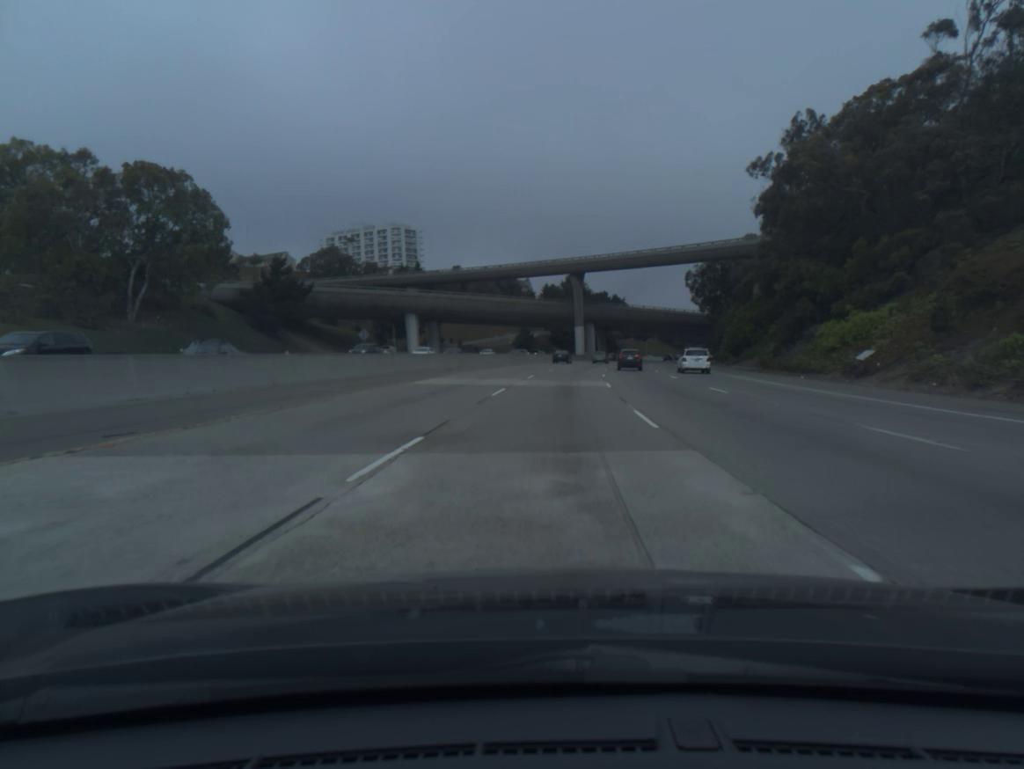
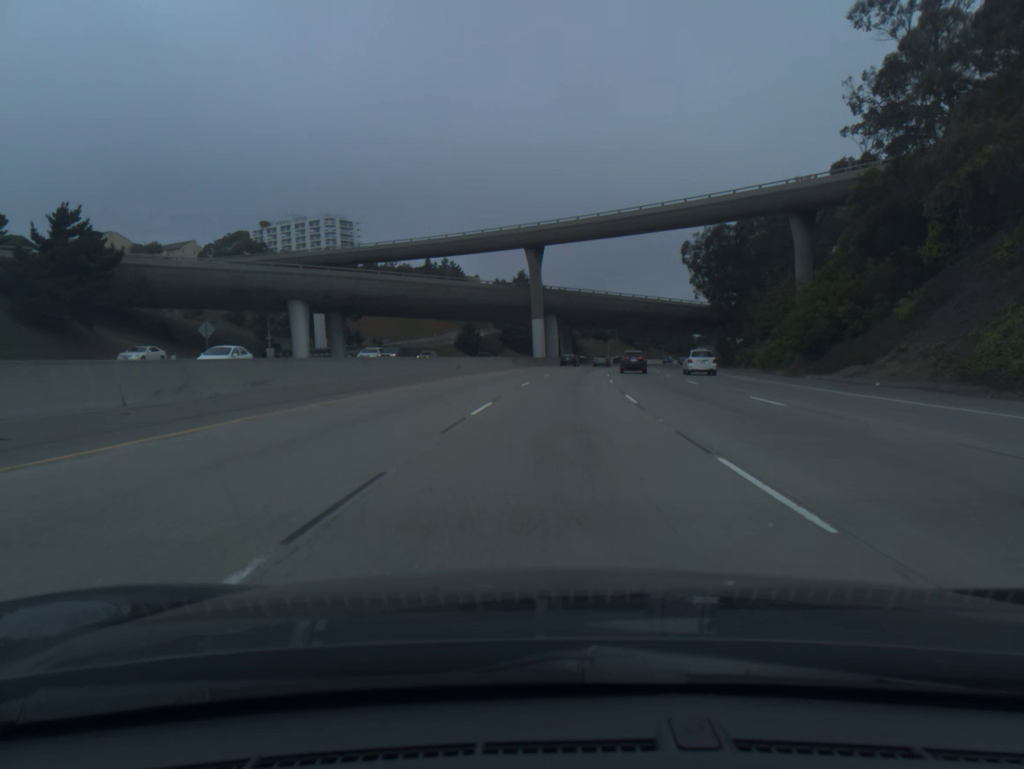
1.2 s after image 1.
(+1.0, +35.8) m; +3°
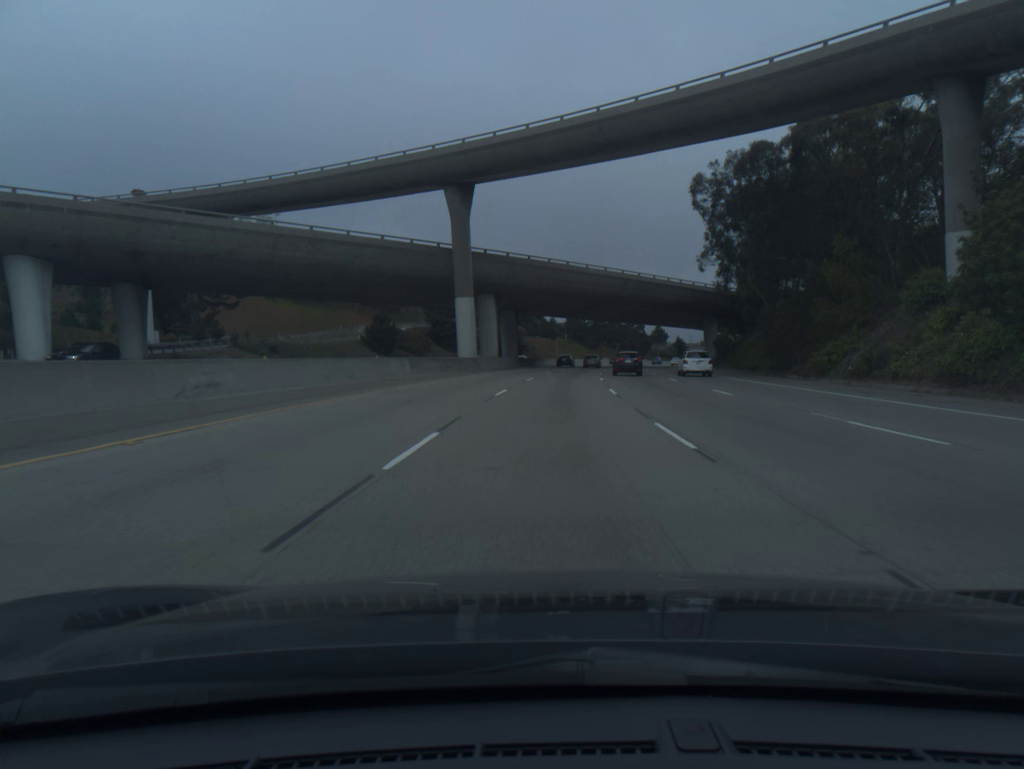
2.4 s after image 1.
(+1.3, +36.2) m; +4°
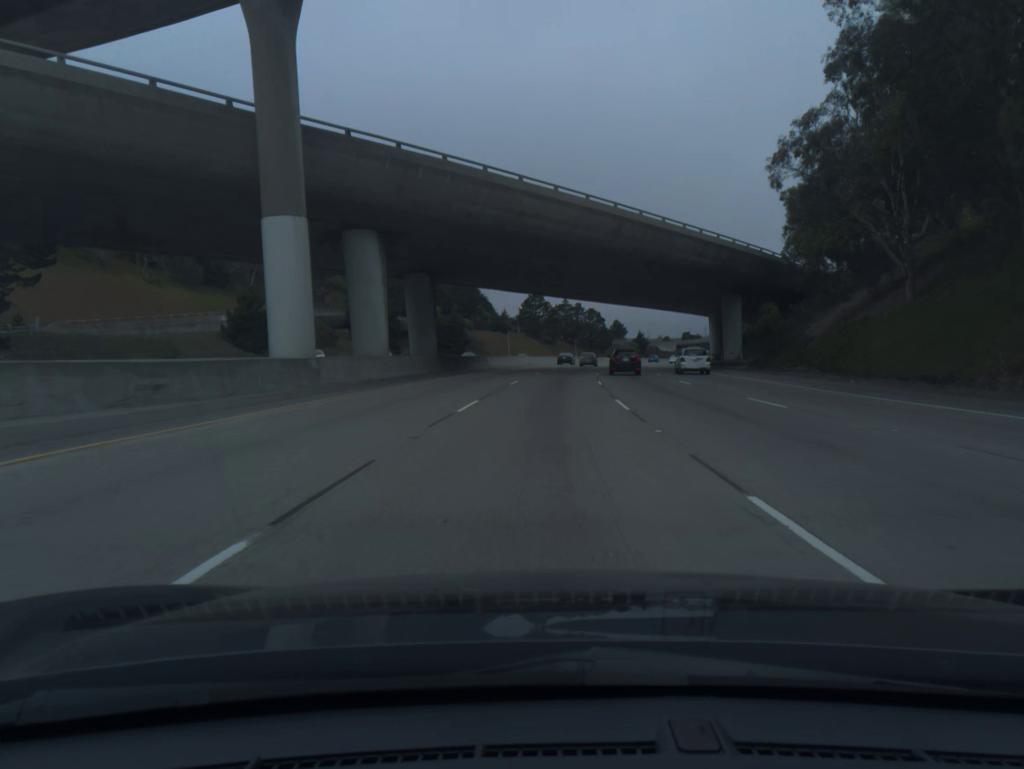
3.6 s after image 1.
(+1.2, +36.2) m; +4°
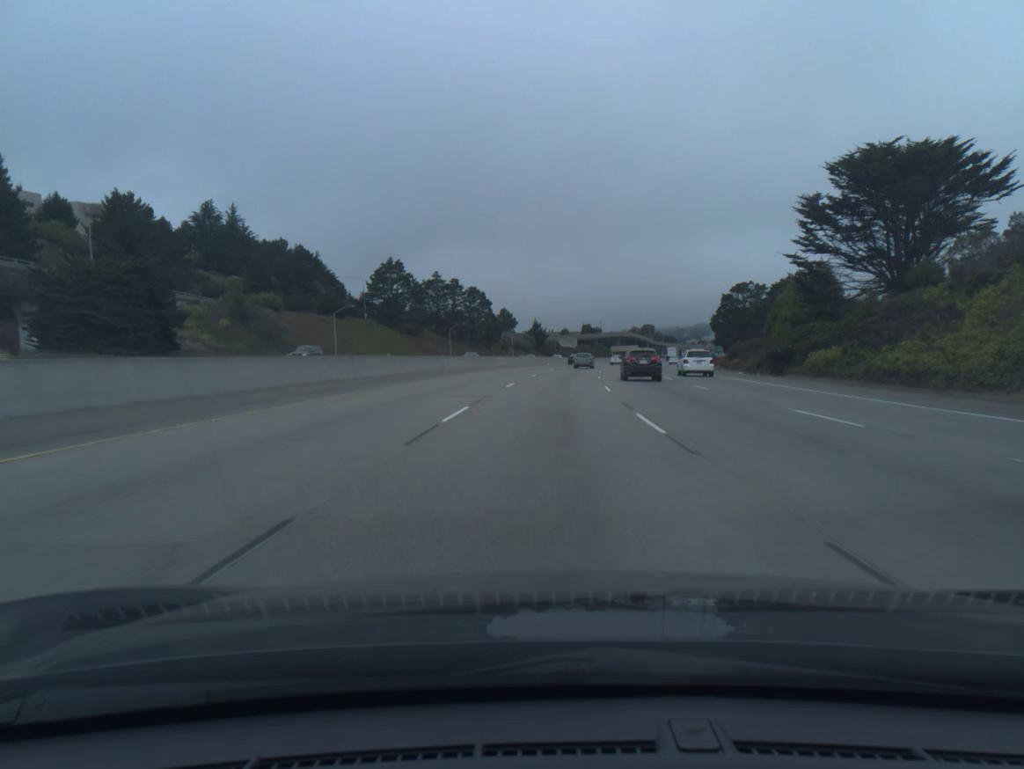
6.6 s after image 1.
(+5.8, +89.7) m; +8°
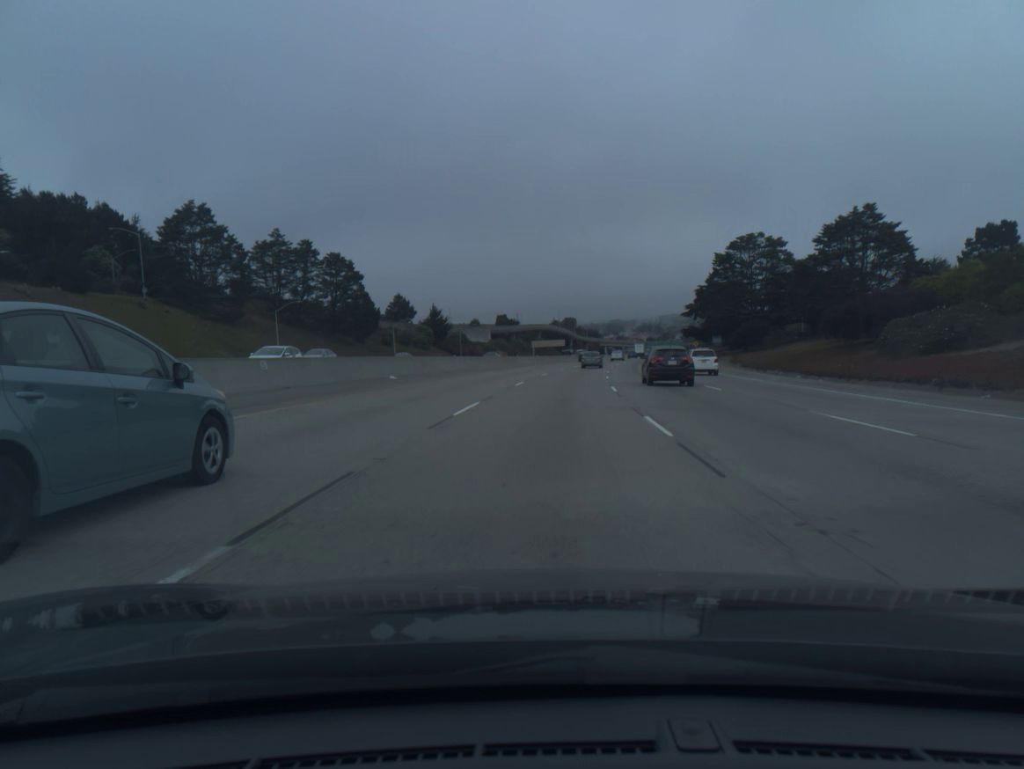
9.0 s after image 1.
(+4.1, +71.3) m; +6°
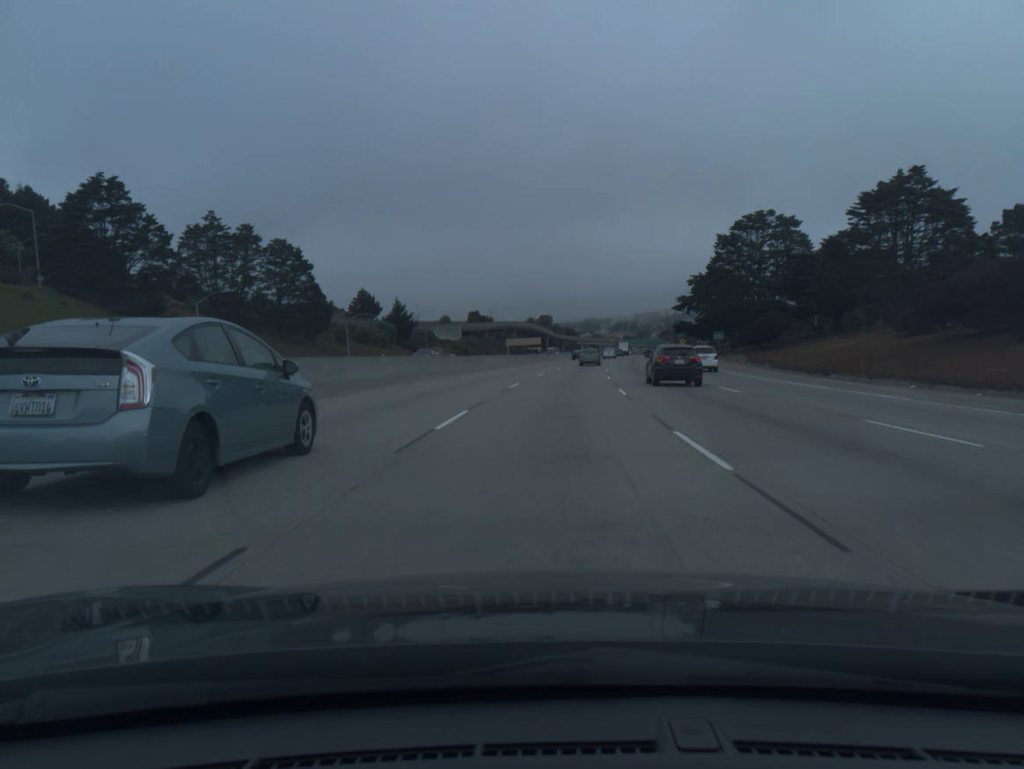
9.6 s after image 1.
(+0.3, +17.8) m; +2°
